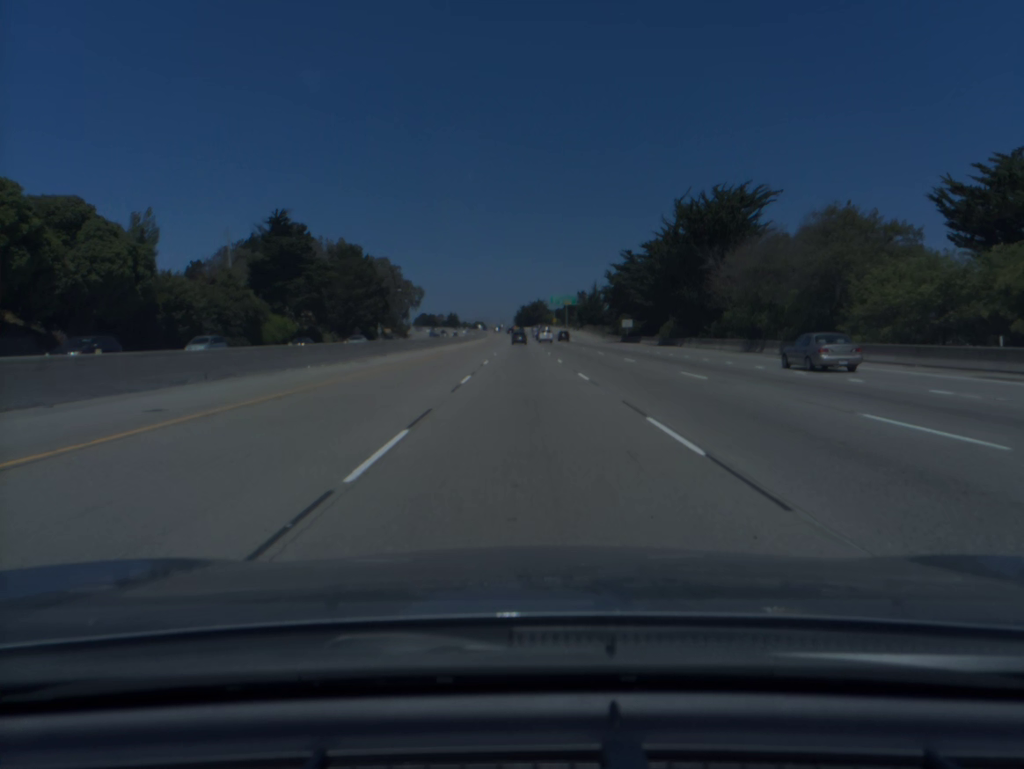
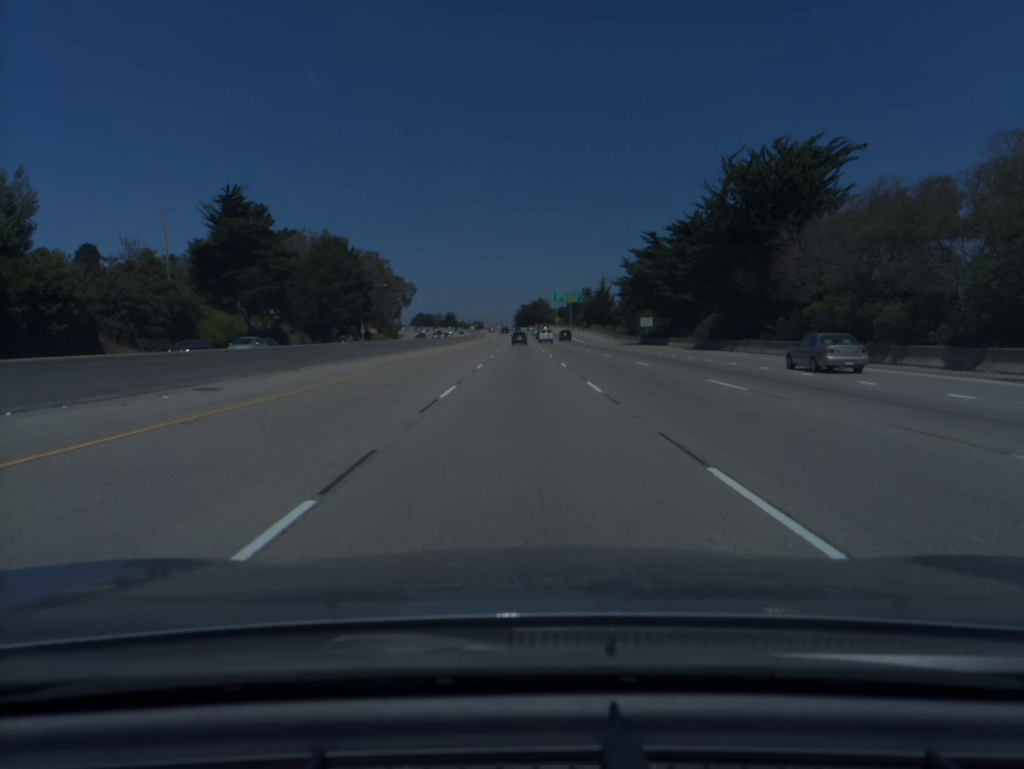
(0.0, +19.0) m; 0°
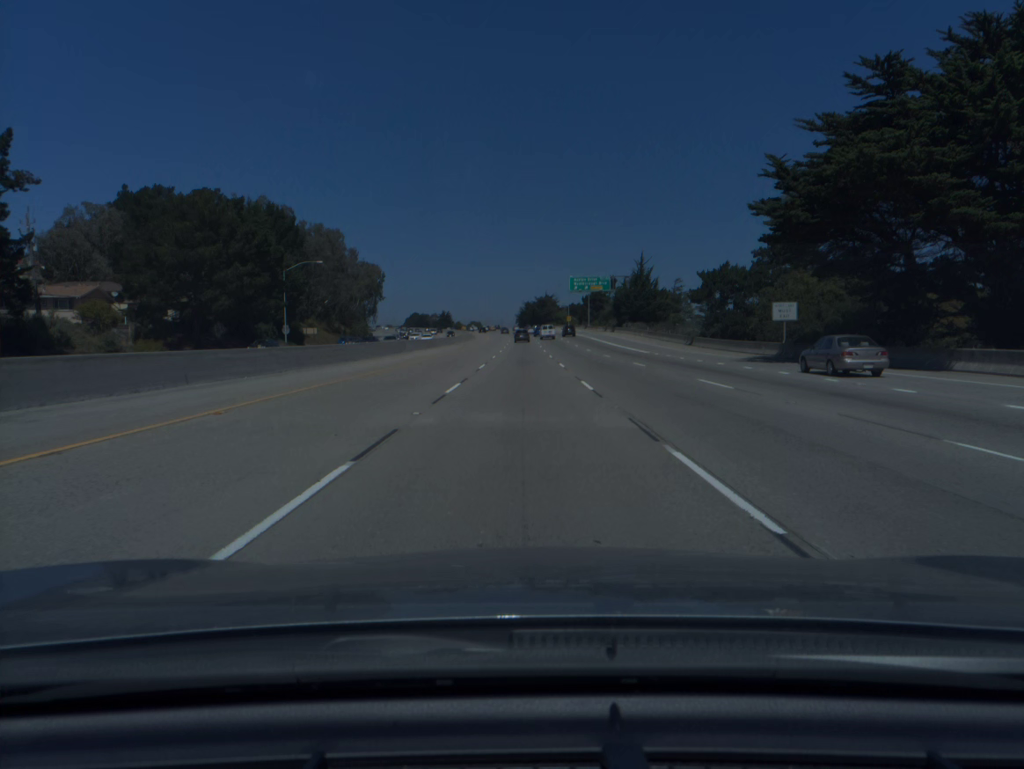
(-0.2, +56.9) m; 0°
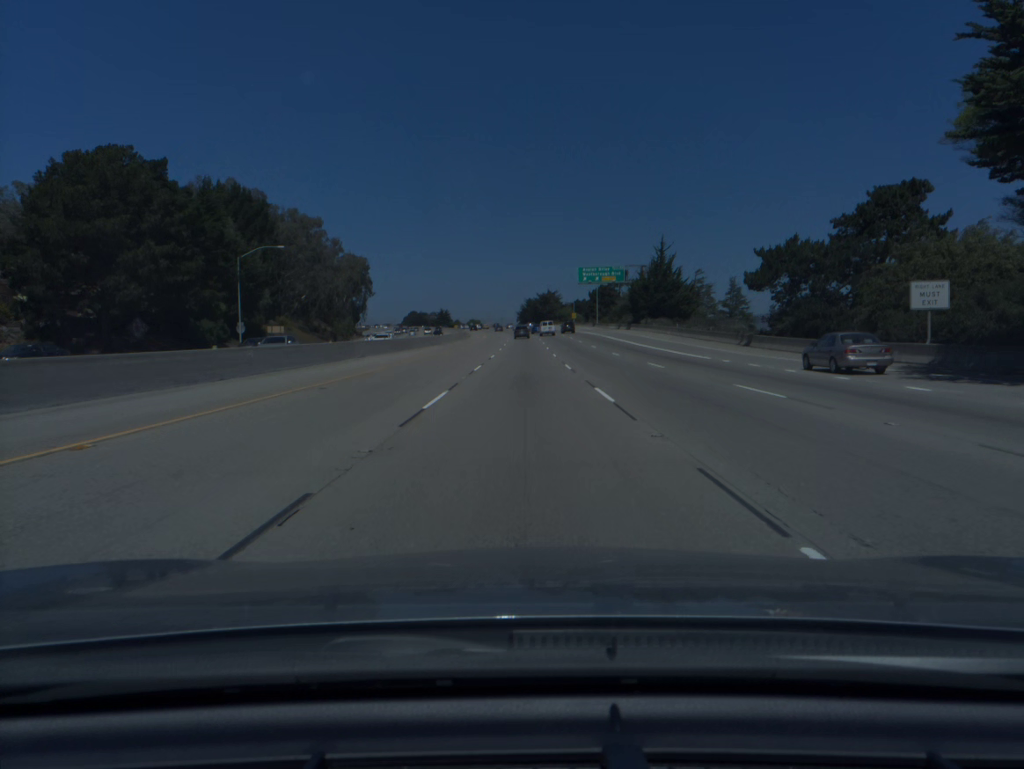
(0.0, +18.9) m; 0°
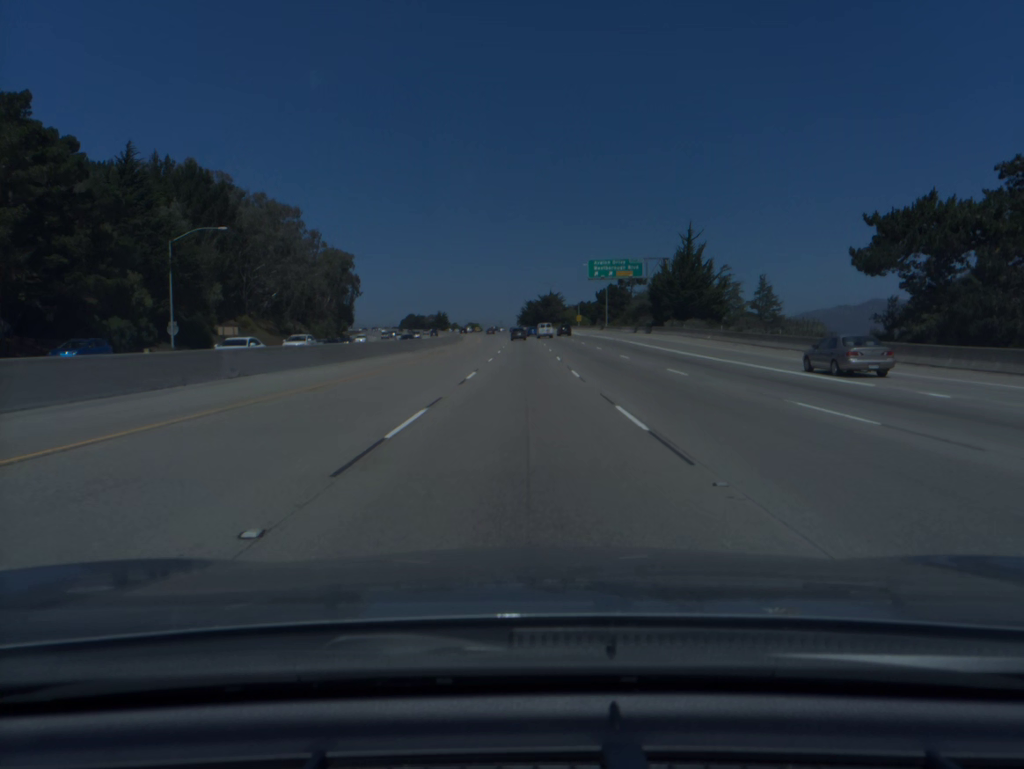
(0.0, +18.9) m; 0°
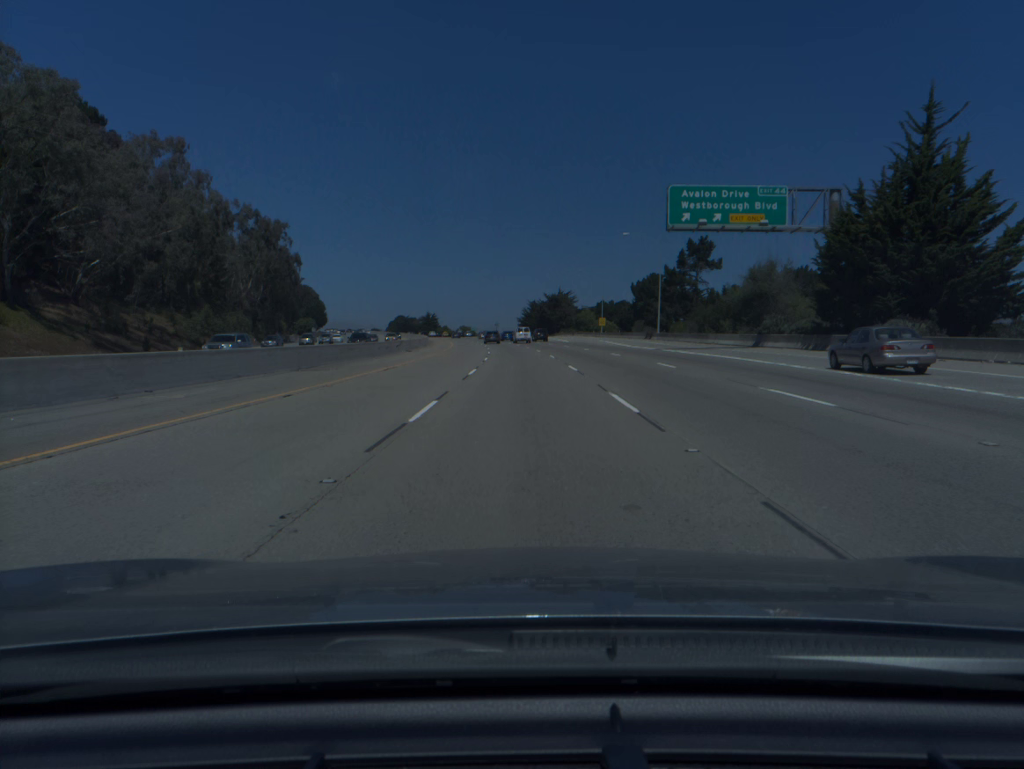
(-0.1, +56.5) m; 0°
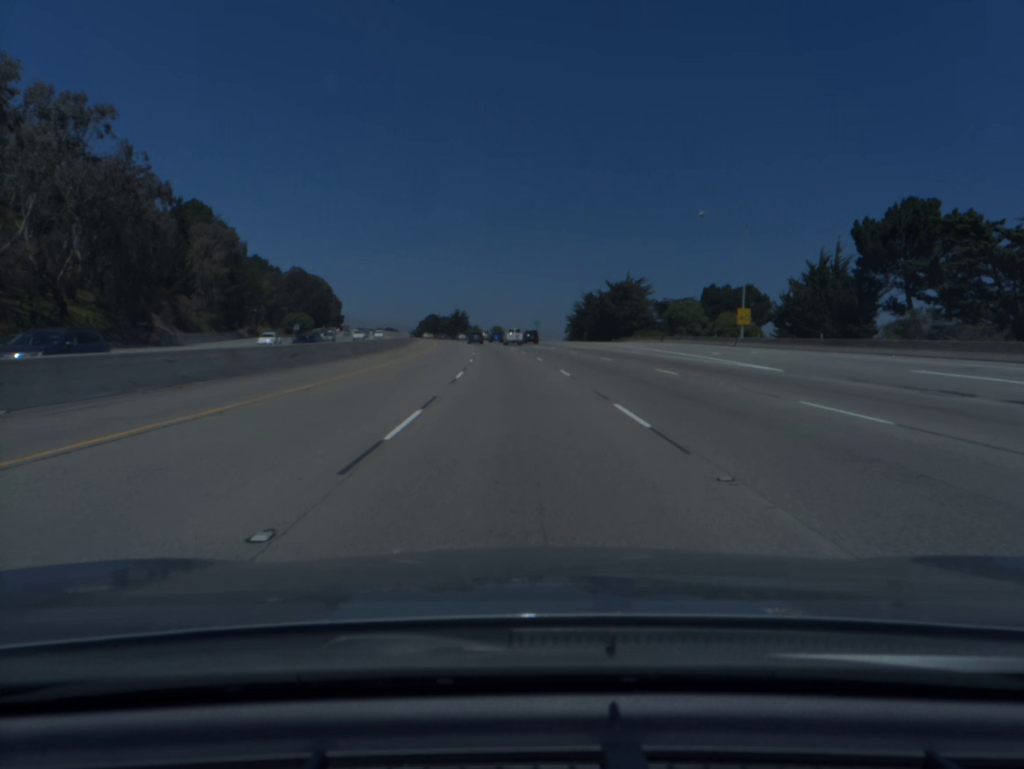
(-1.5, +74.9) m; -3°
